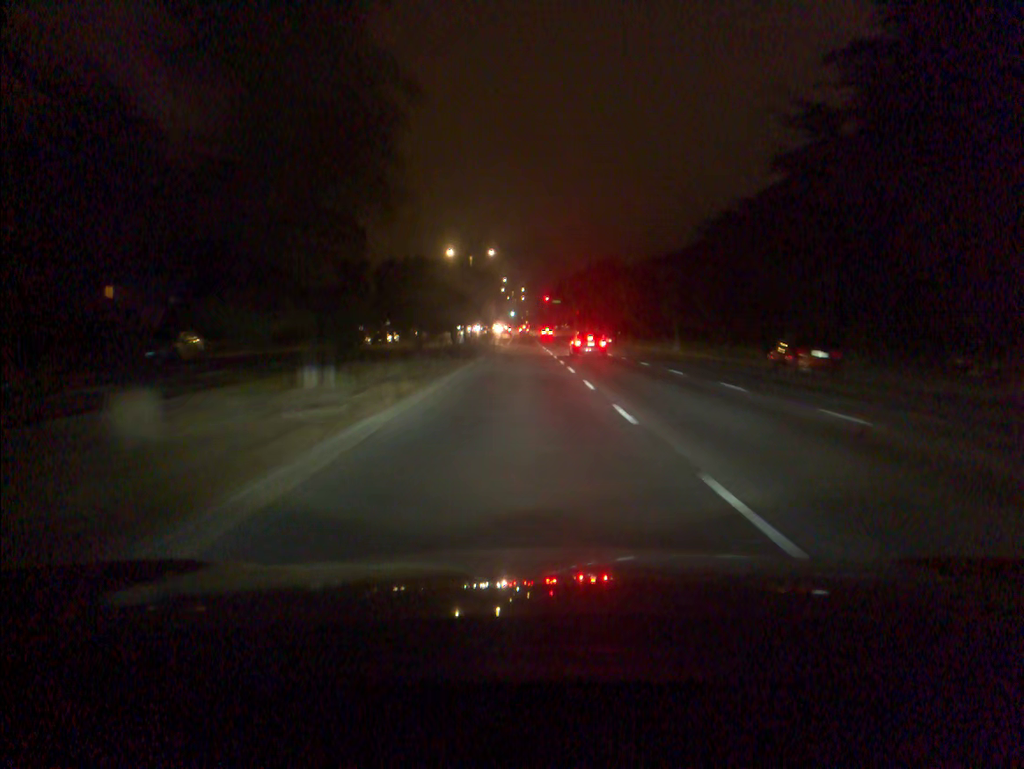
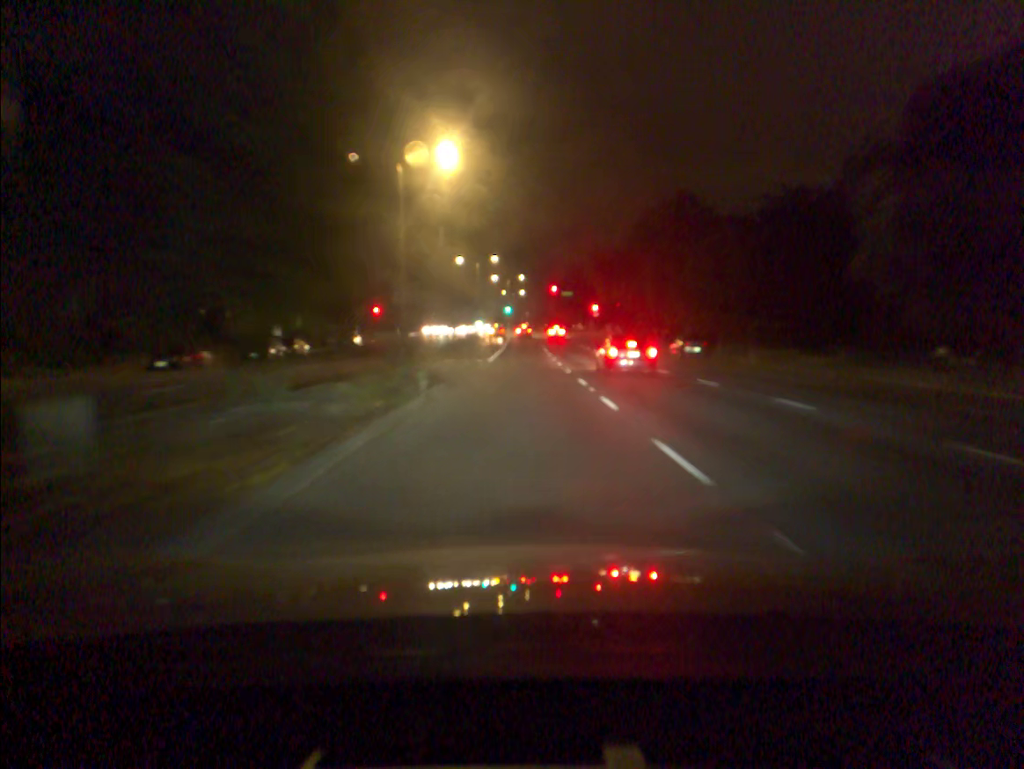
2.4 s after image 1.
(+0.1, +47.6) m; 0°
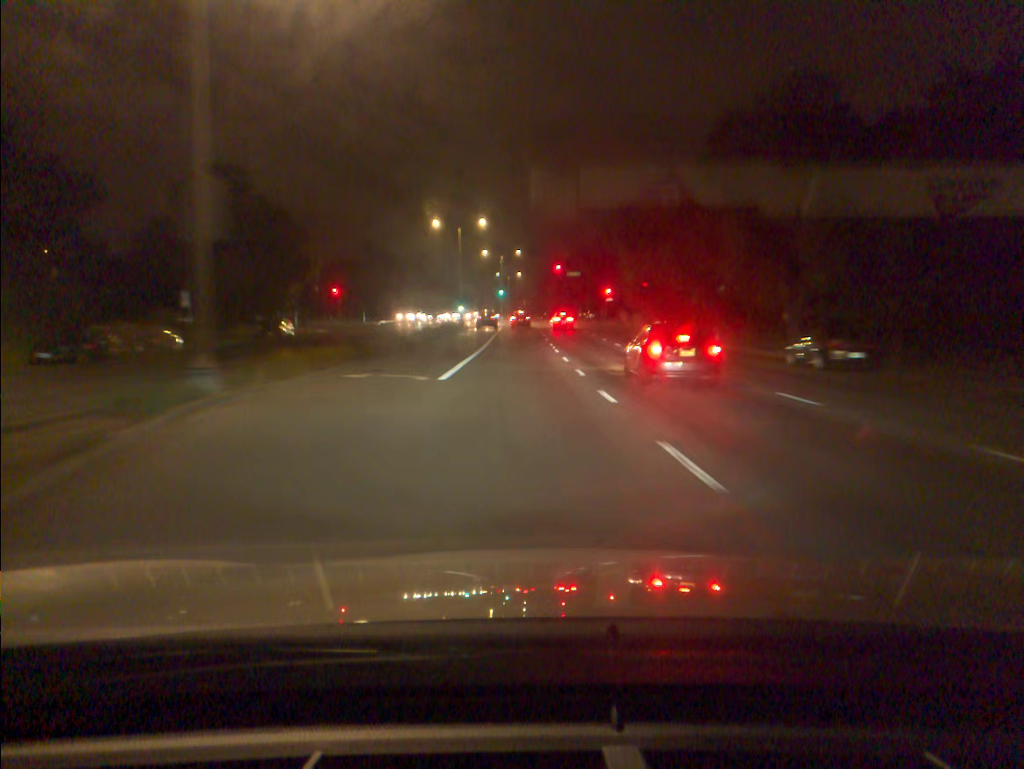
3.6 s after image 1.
(+0.1, +22.3) m; 0°
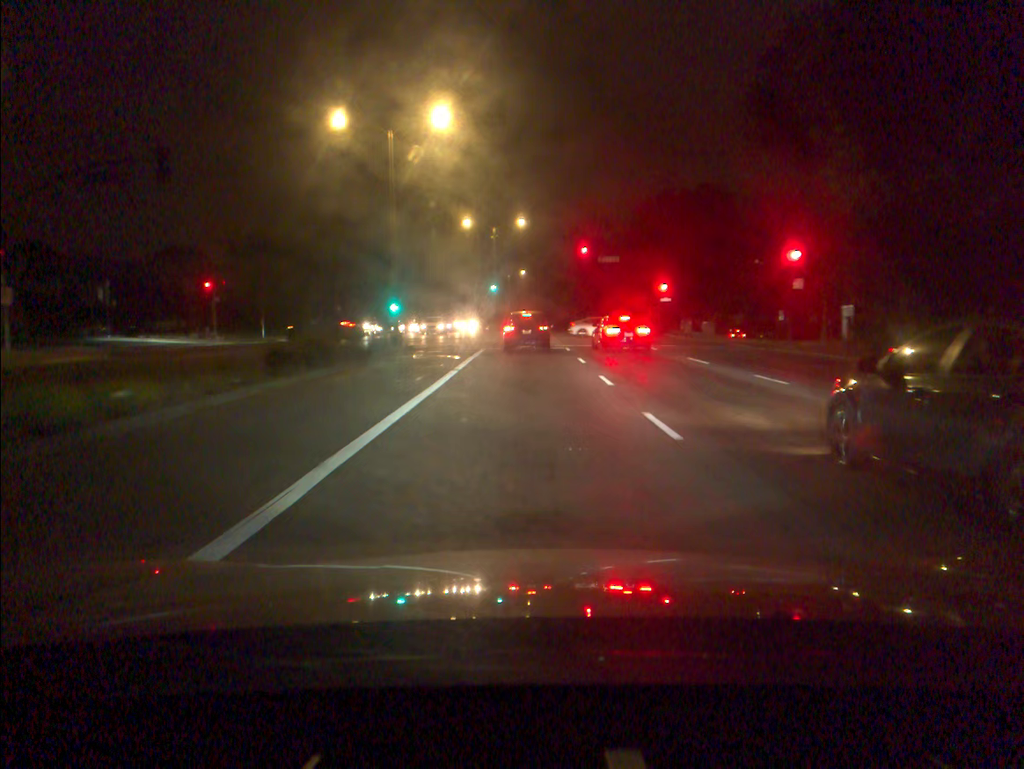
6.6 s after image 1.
(-0.2, +41.3) m; 0°
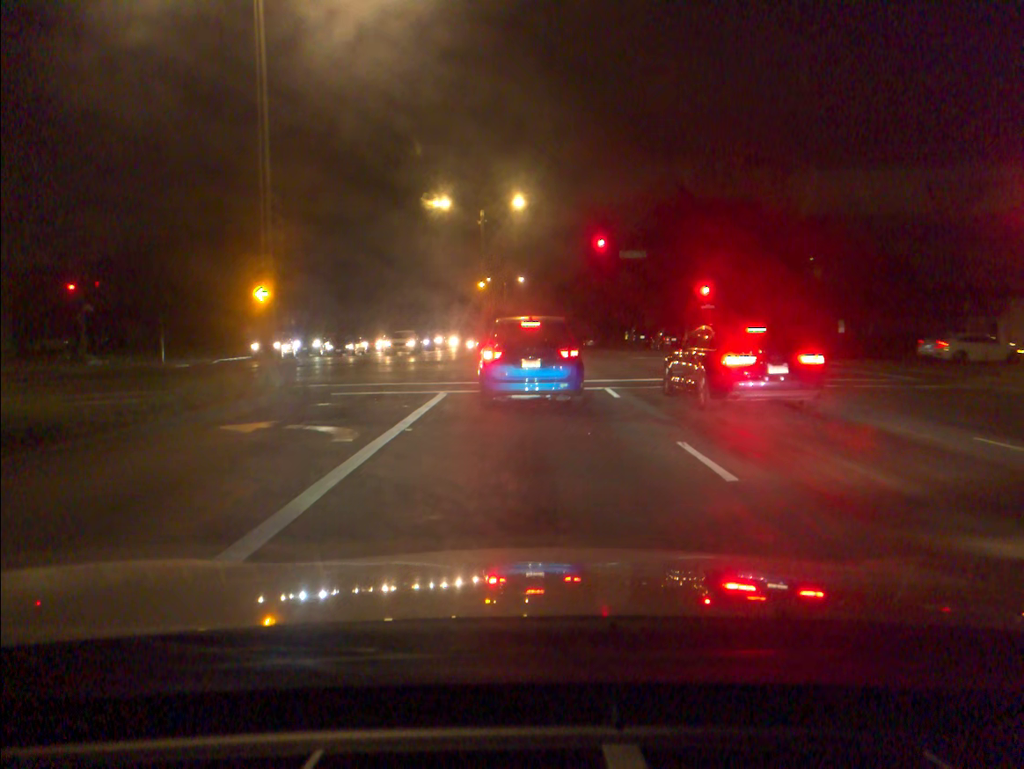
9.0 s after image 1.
(0.0, +17.3) m; 0°
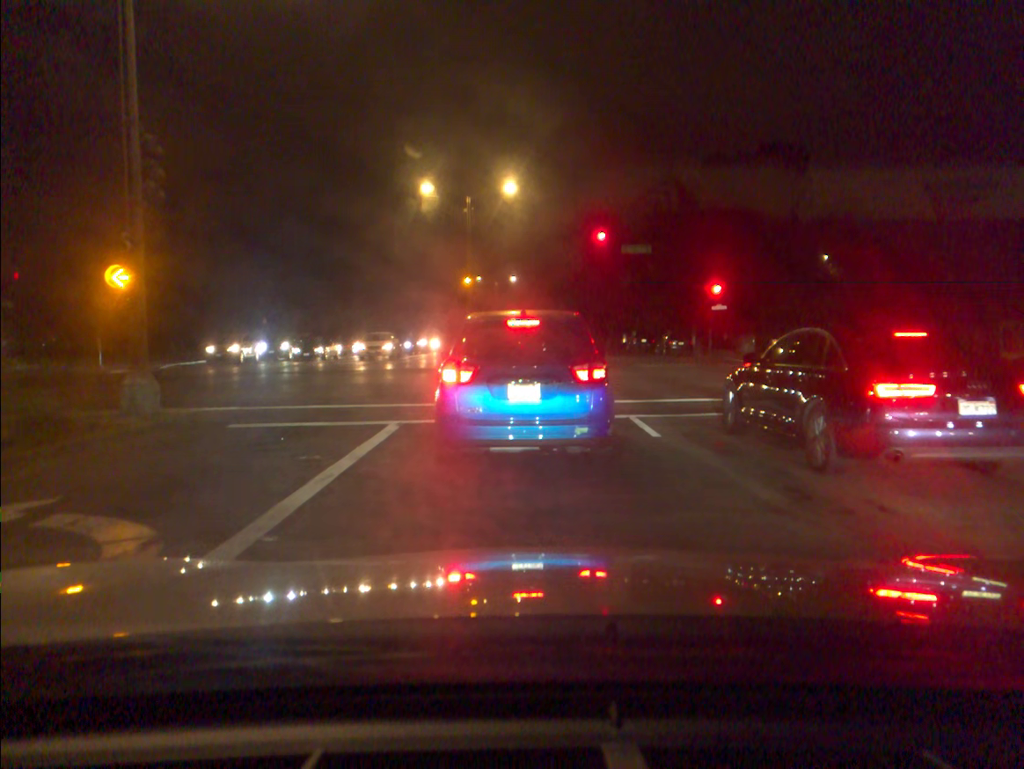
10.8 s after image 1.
(+0.1, +5.7) m; +2°
